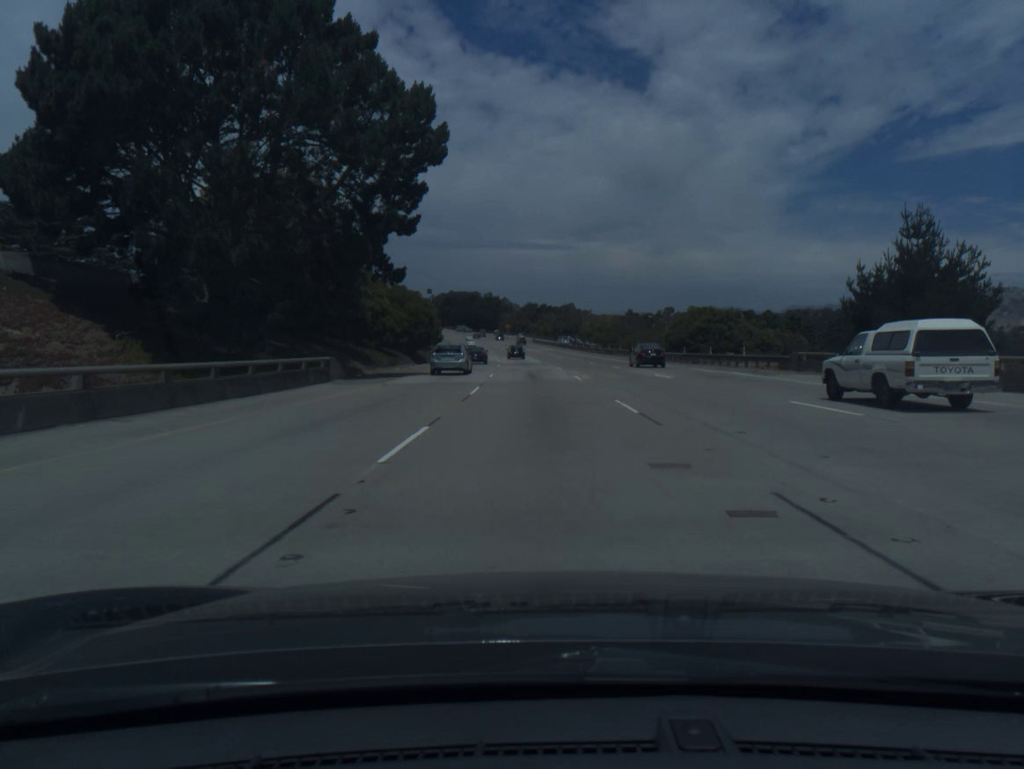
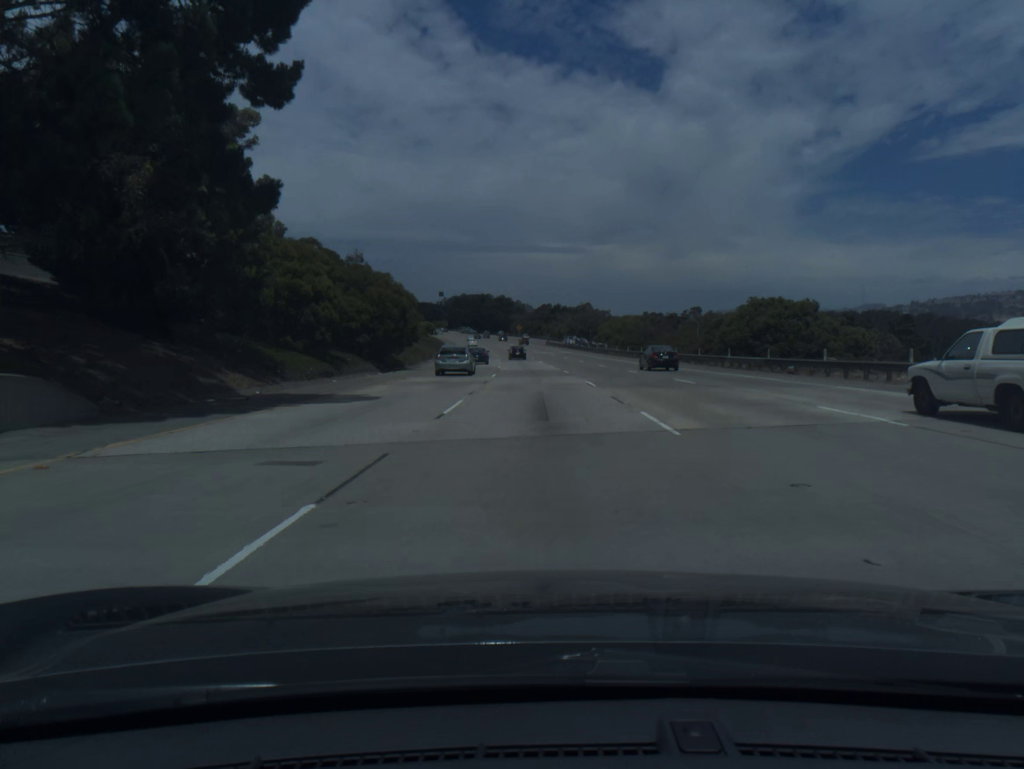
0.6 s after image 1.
(-0.2, +19.3) m; -1°
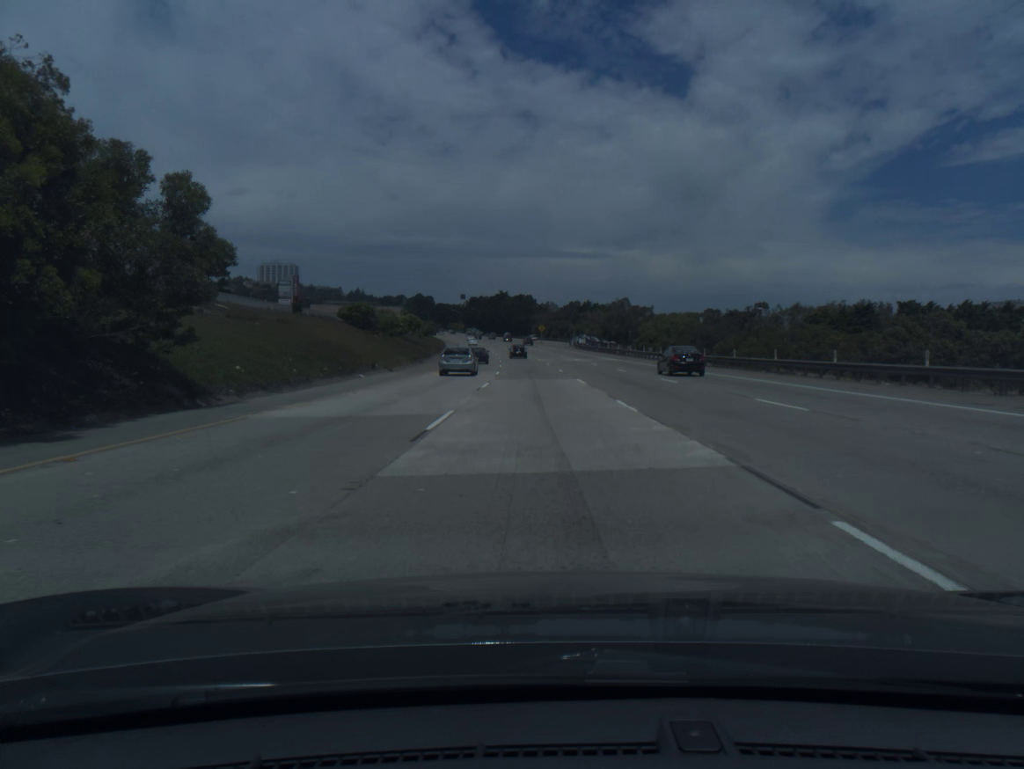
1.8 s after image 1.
(-0.6, +38.7) m; -2°
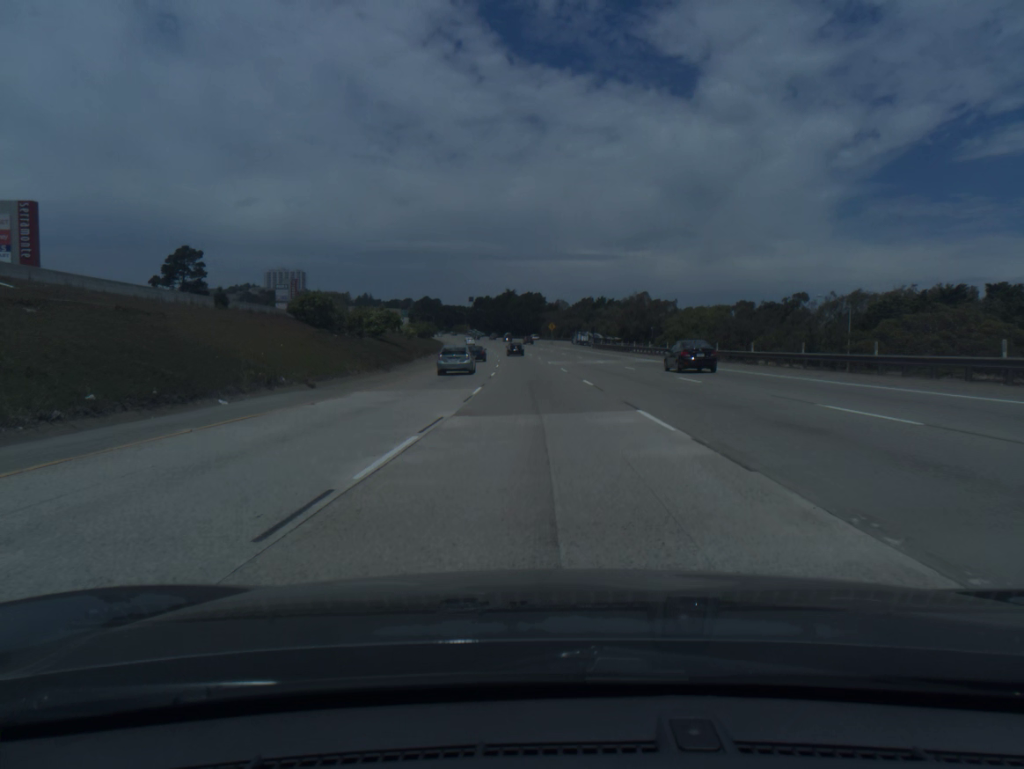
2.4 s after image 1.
(-0.1, +19.4) m; -1°
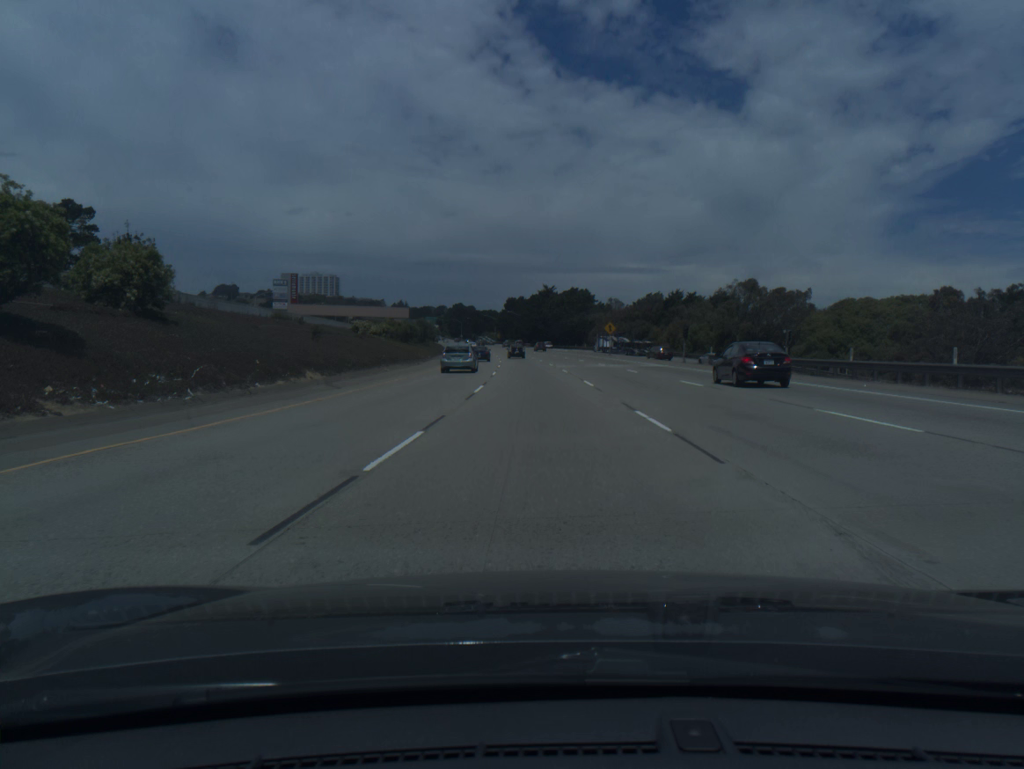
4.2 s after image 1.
(-1.4, +57.9) m; -3°
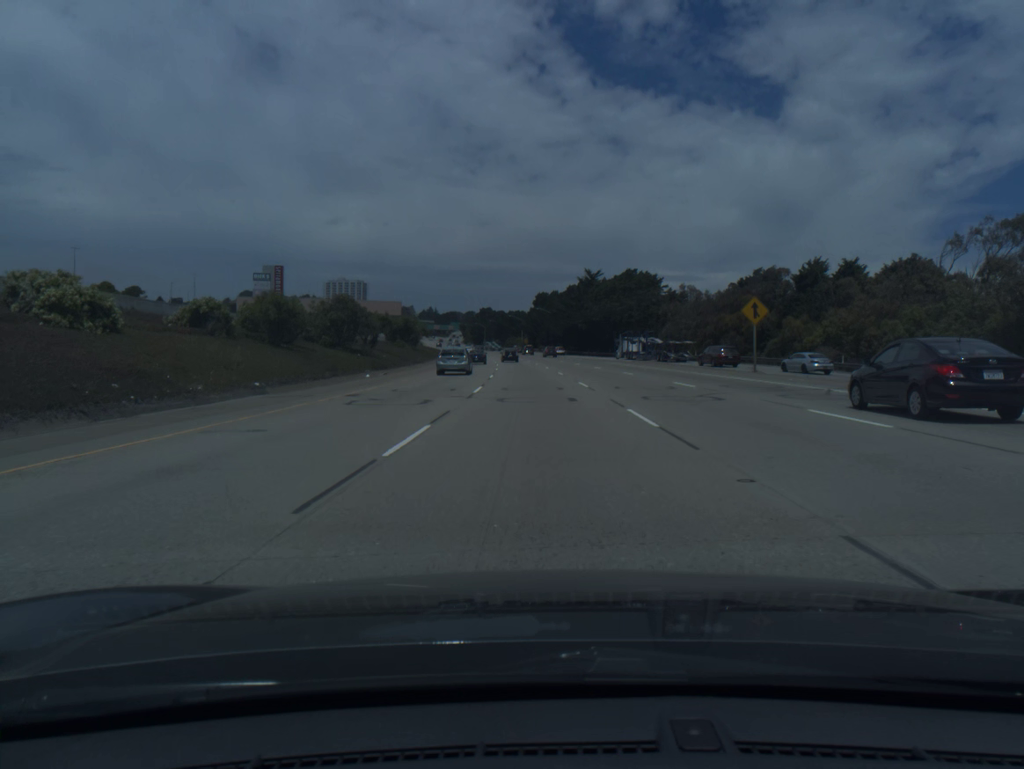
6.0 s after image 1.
(-1.3, +57.4) m; -2°
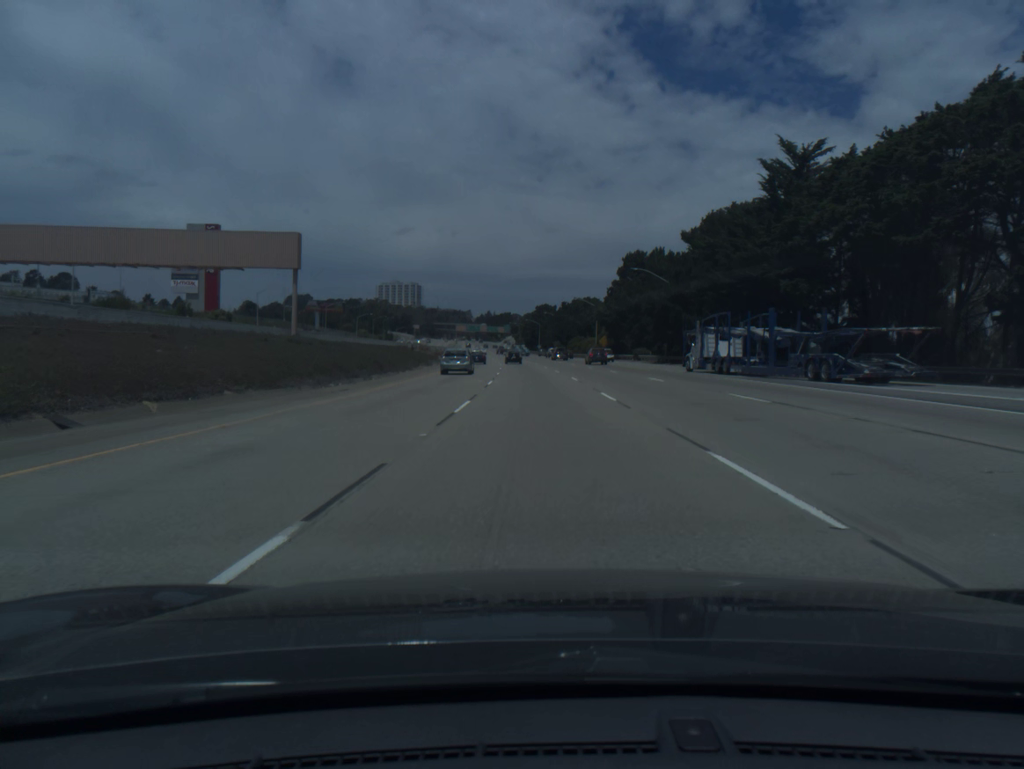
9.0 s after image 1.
(-4.0, +94.9) m; -5°
